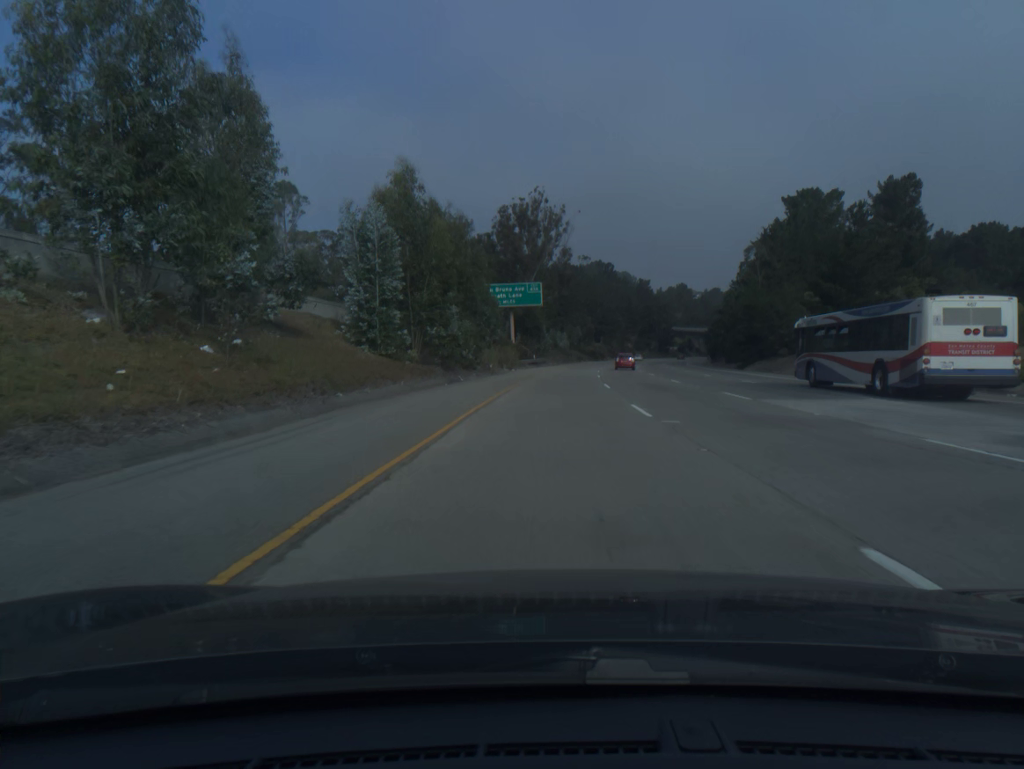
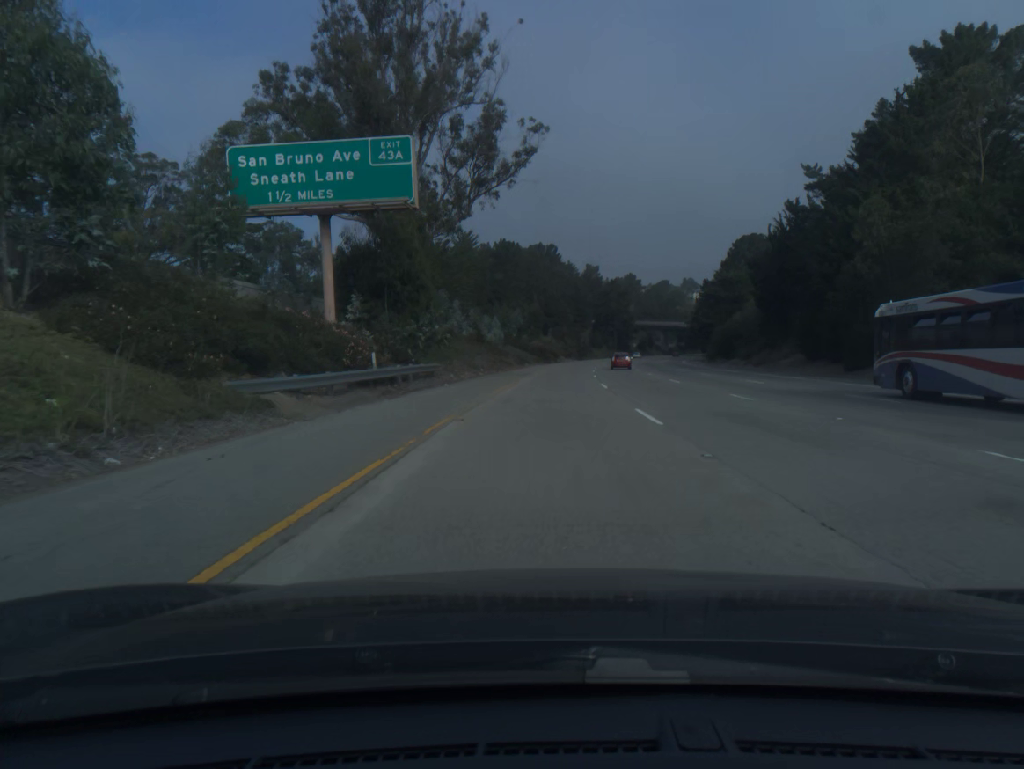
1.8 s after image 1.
(+2.5, +60.6) m; +5°
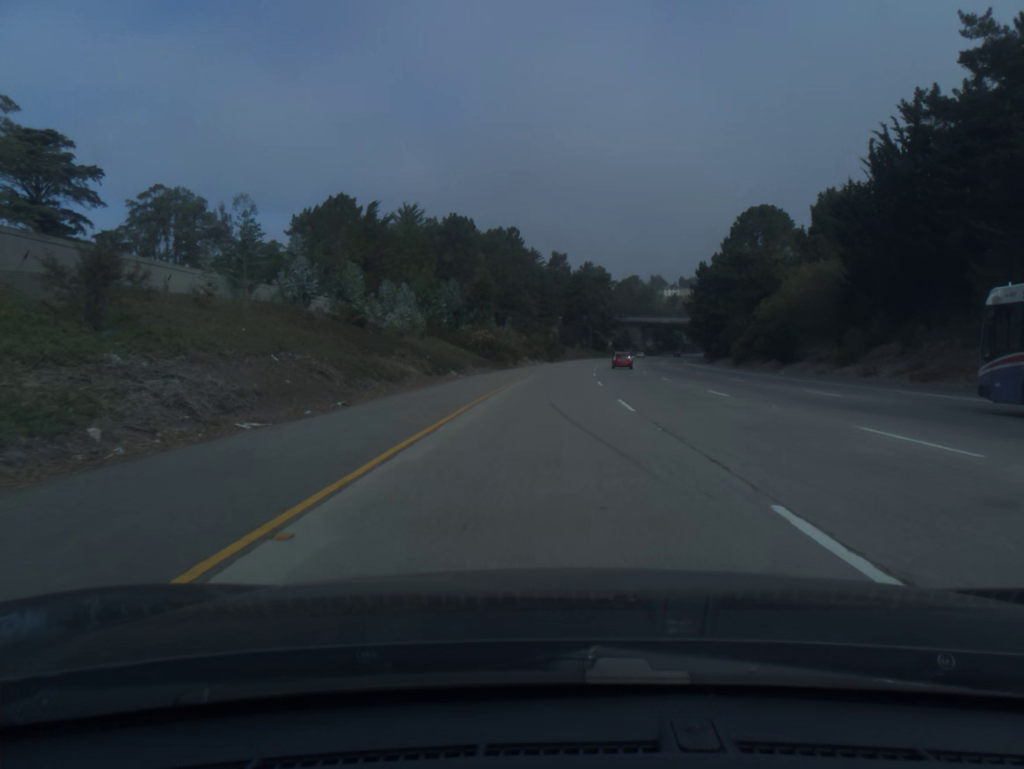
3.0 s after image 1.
(+1.0, +40.5) m; +3°
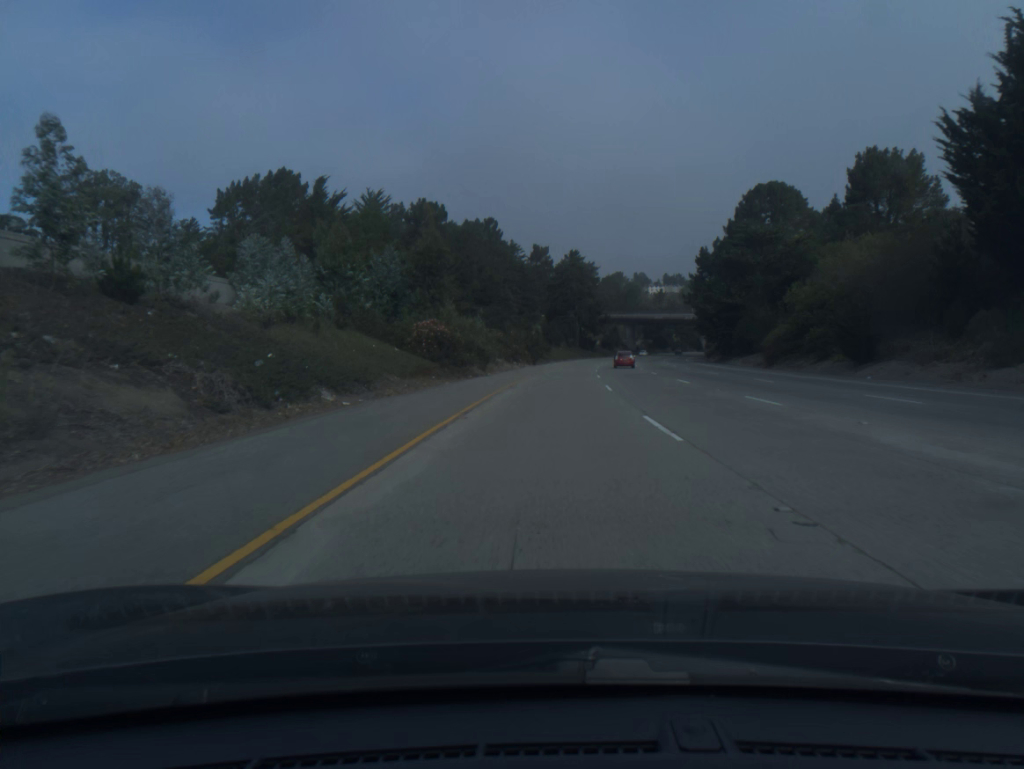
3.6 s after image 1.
(+0.2, +20.3) m; +1°
